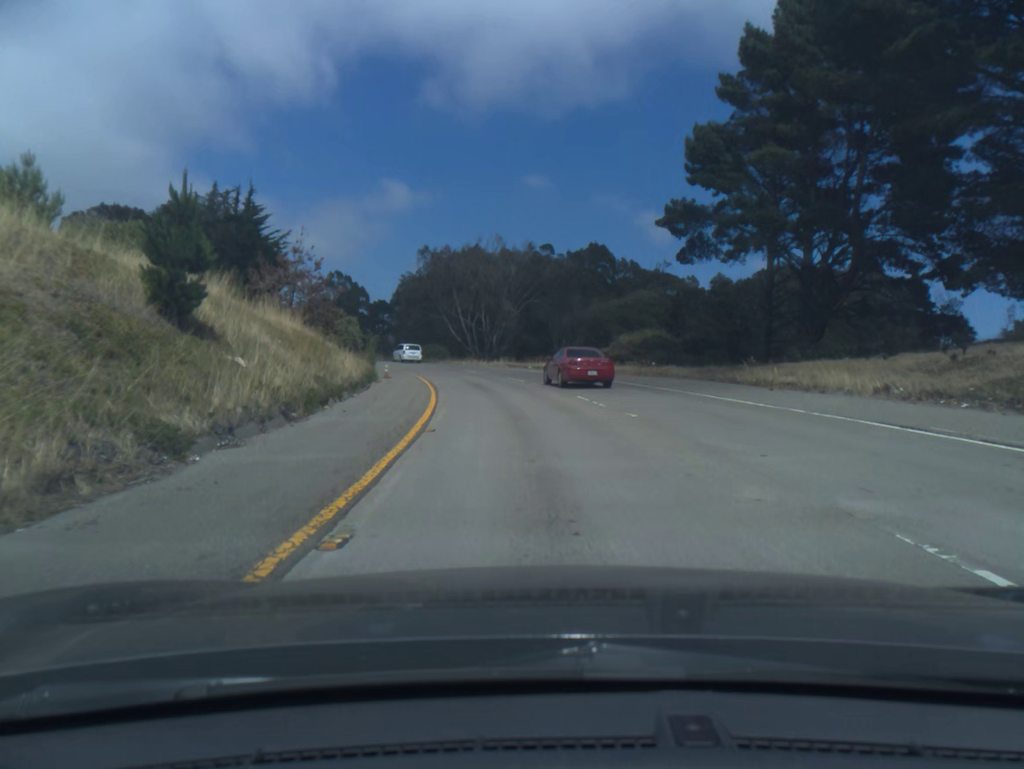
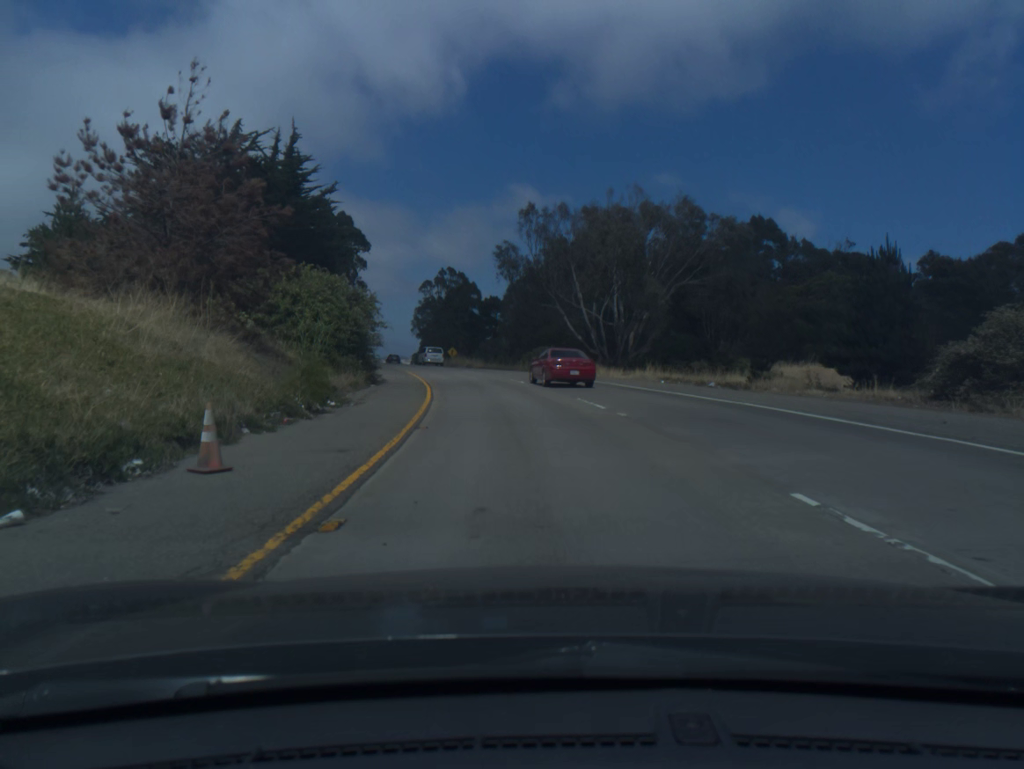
(-2.3, +29.1) m; -9°
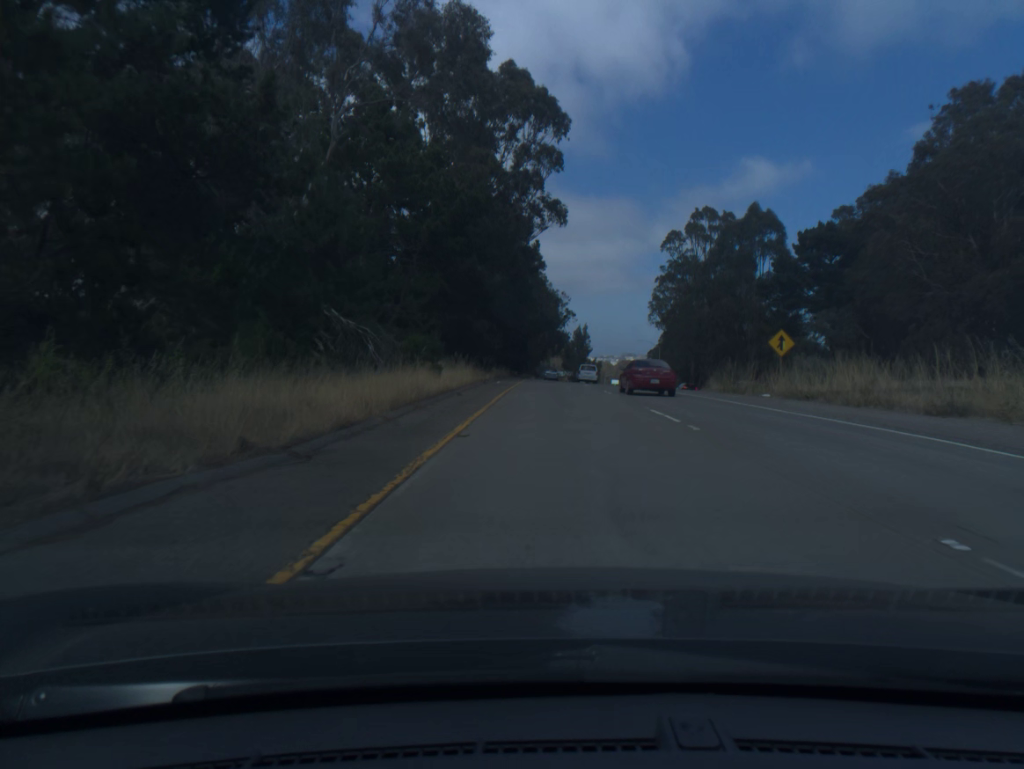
(-14.1, +73.4) m; -16°
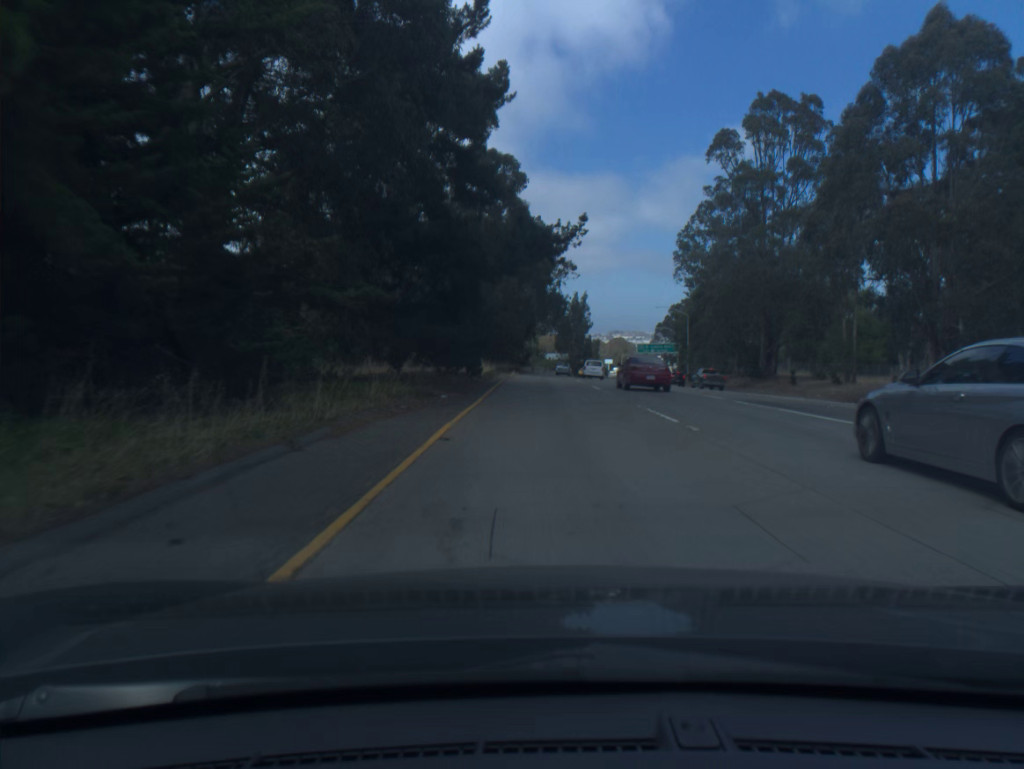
(+0.1, +45.7) m; +1°
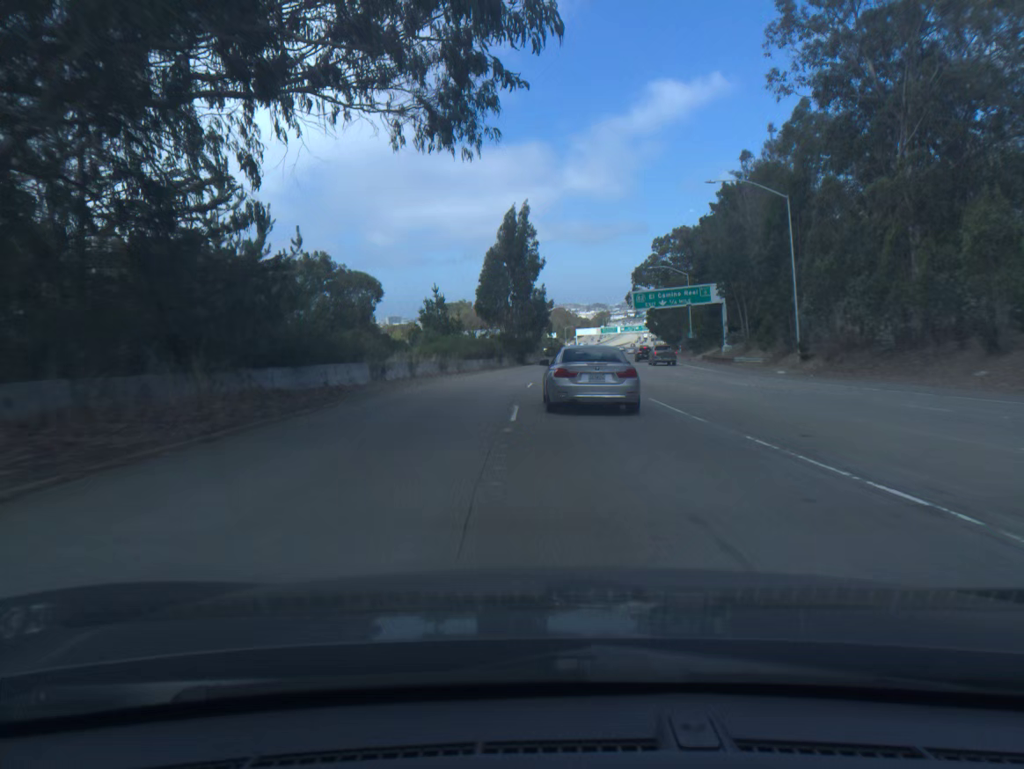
(+2.4, +75.6) m; +4°
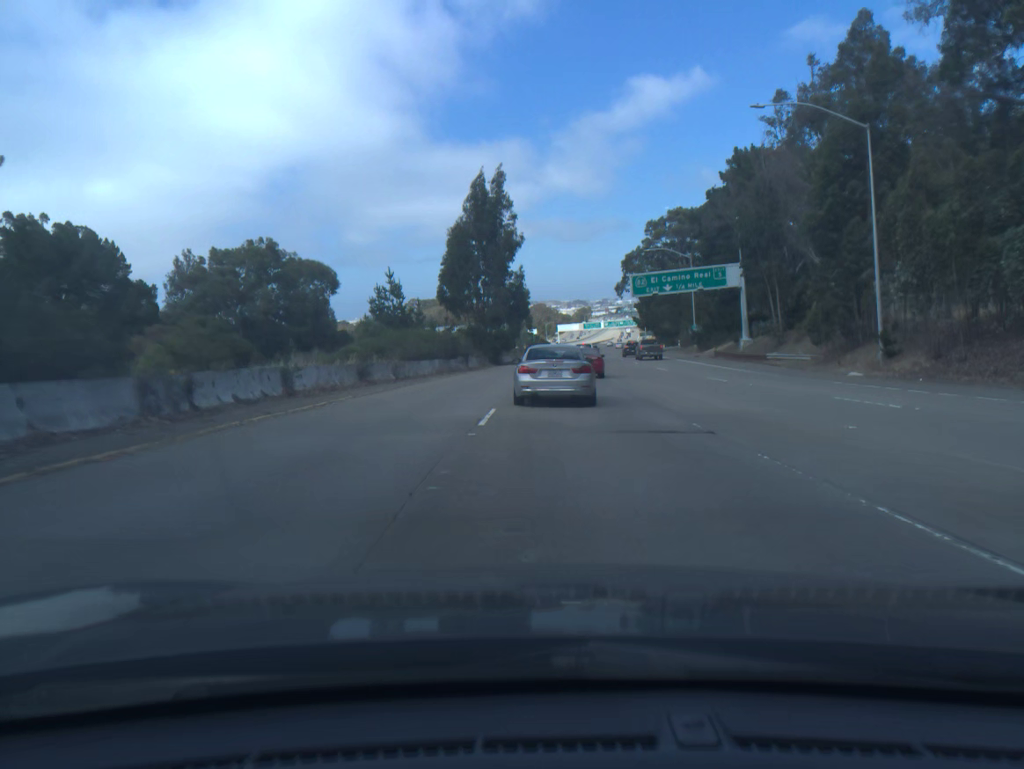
(+0.2, +15.3) m; +1°
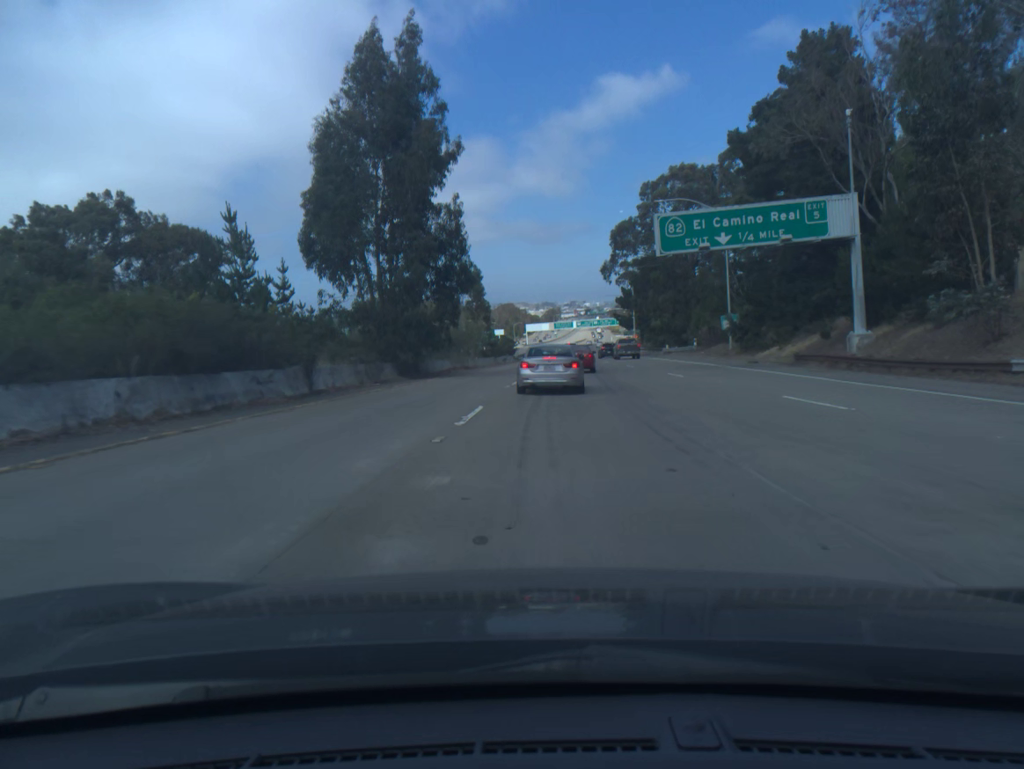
(+0.7, +30.8) m; +2°
